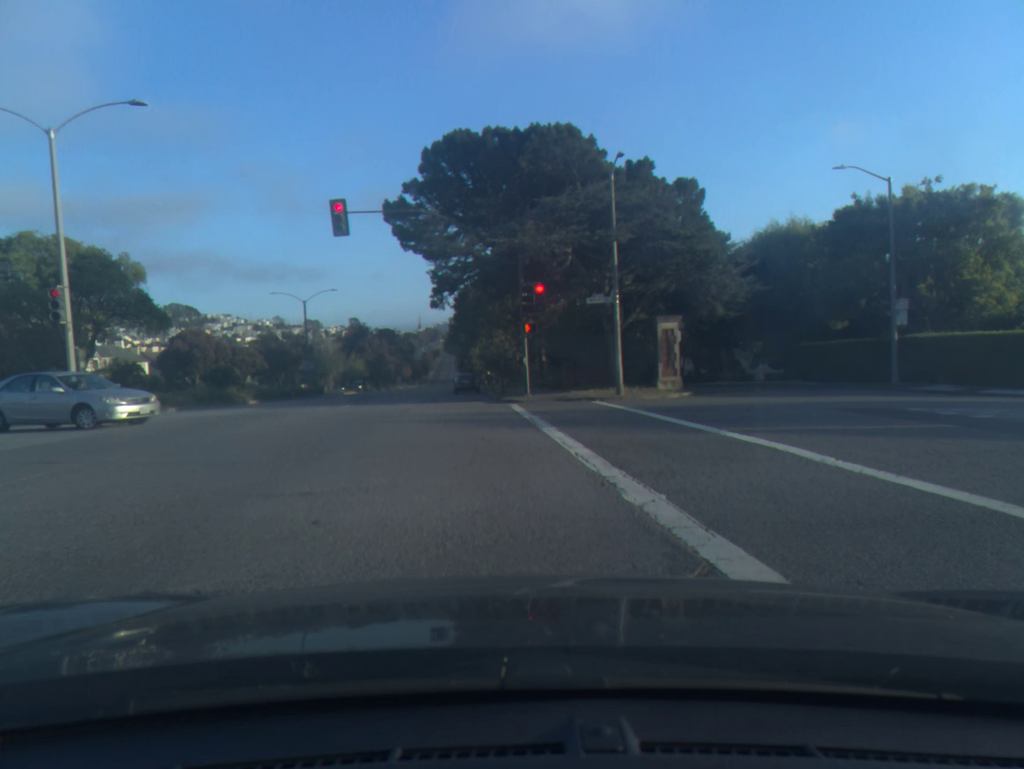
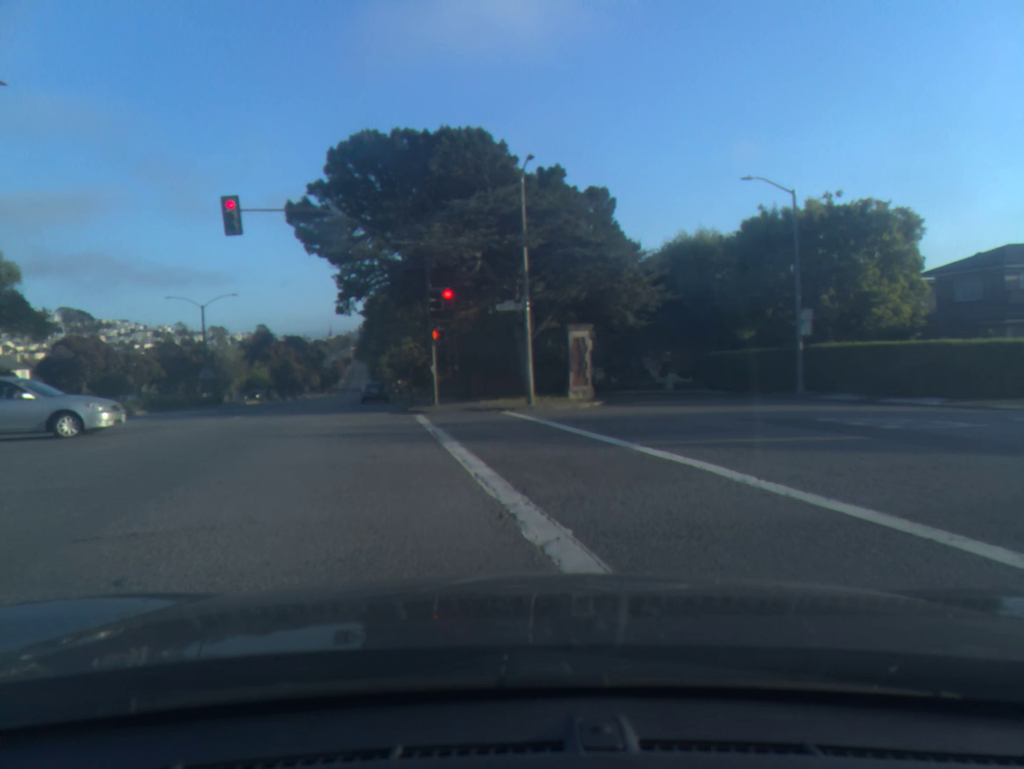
(+0.1, +1.2) m; +8°
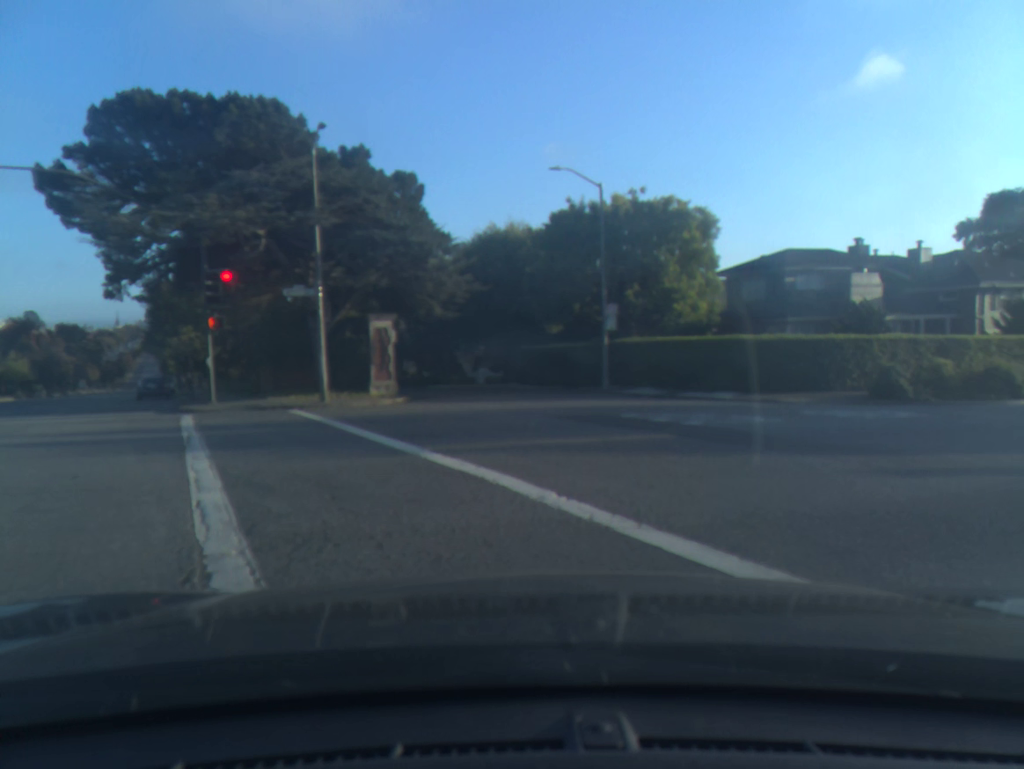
(+0.2, +1.8) m; +13°
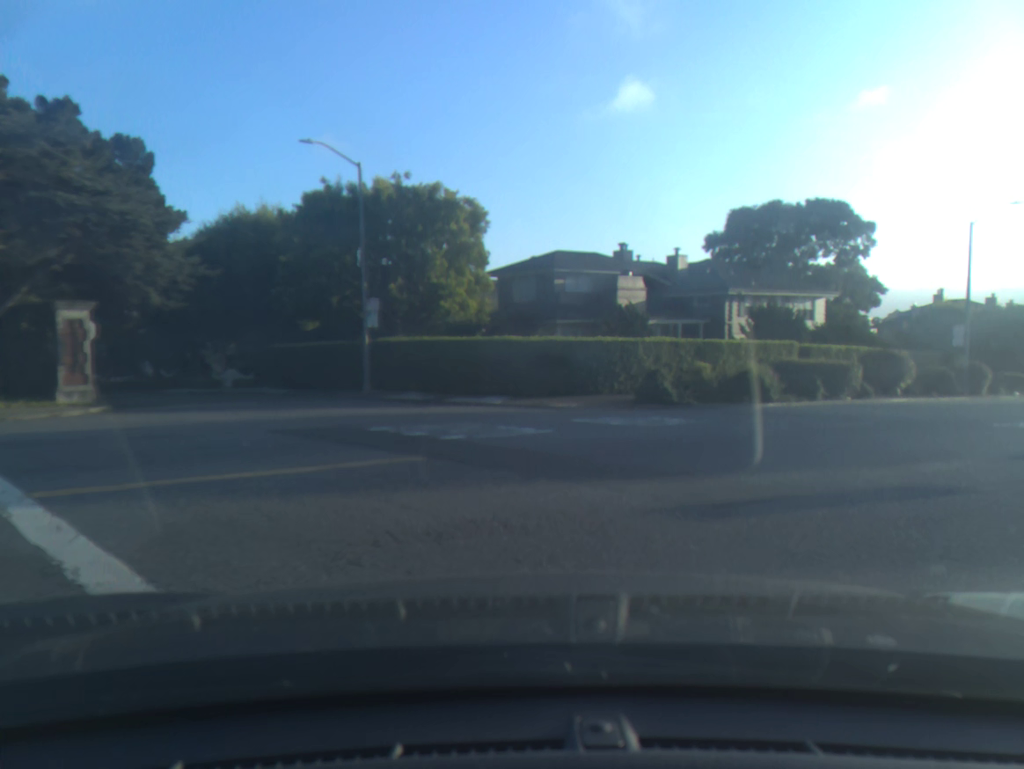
(+0.3, +2.8) m; +13°
